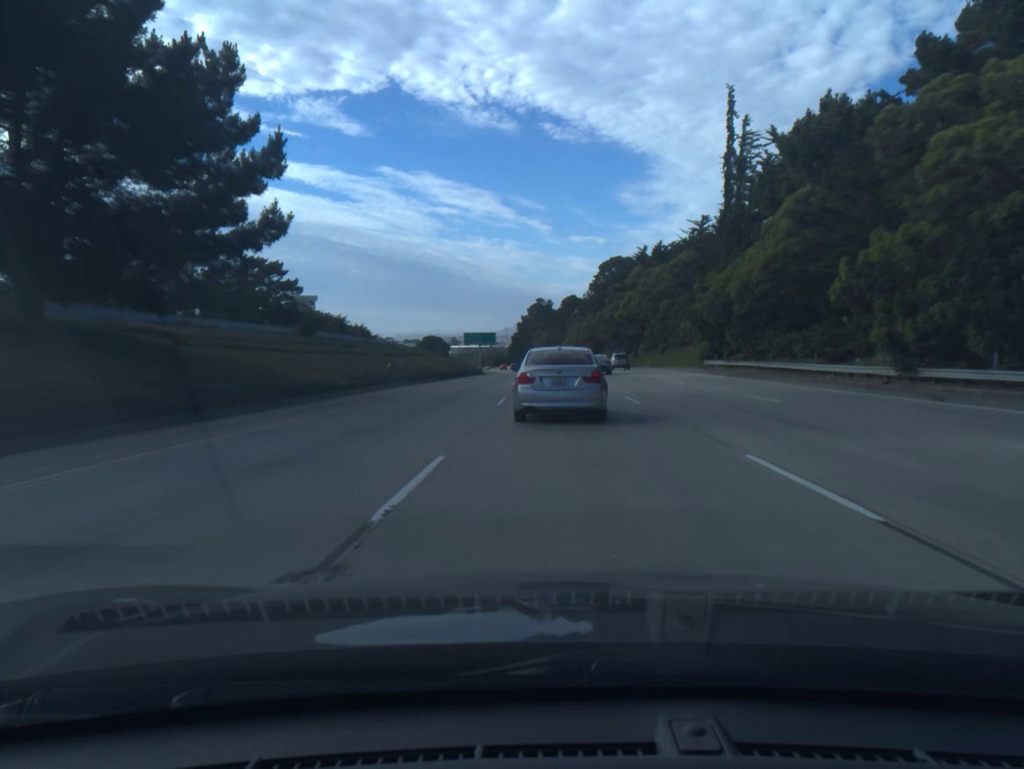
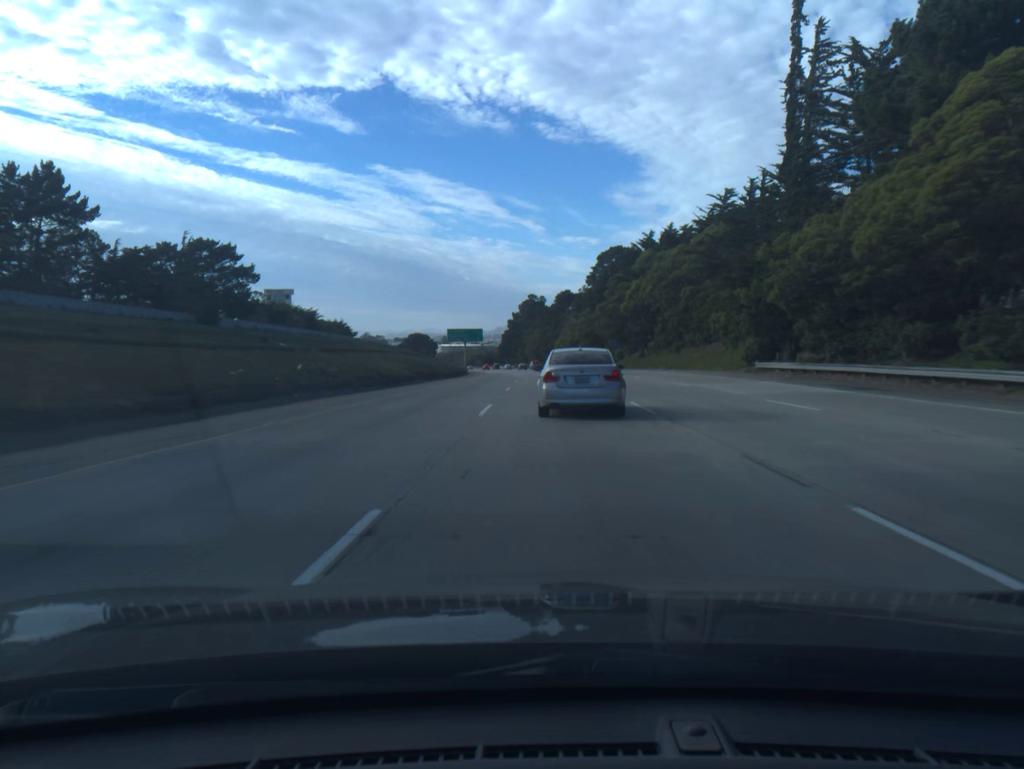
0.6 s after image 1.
(+0.1, +18.0) m; +1°
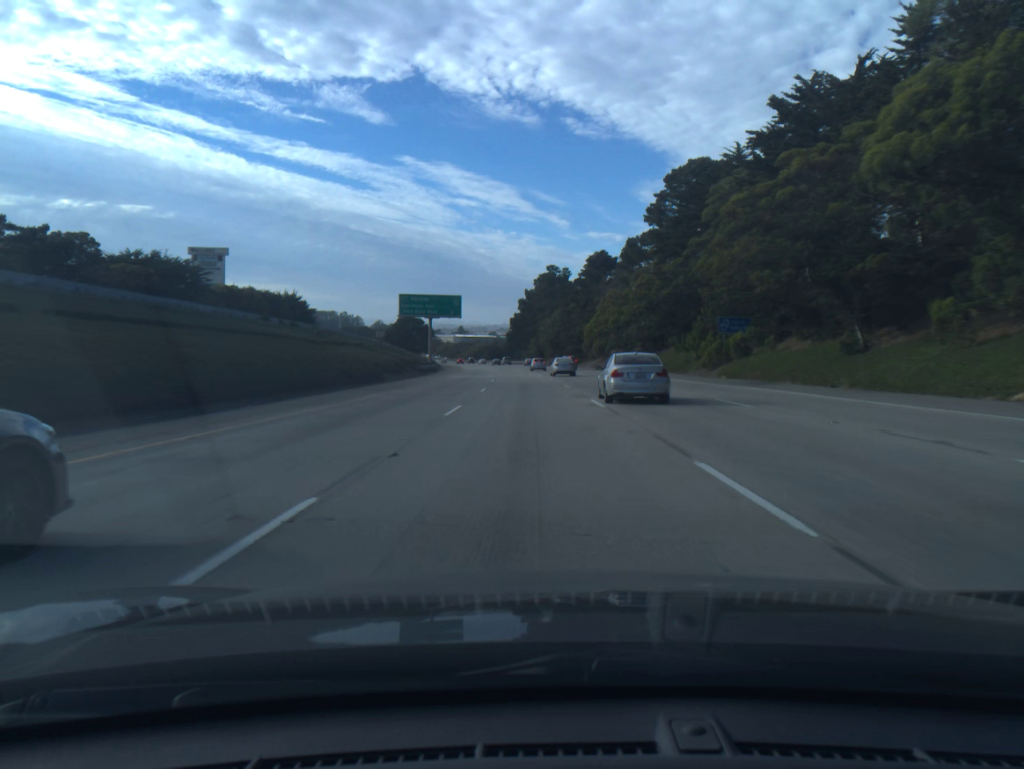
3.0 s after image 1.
(0.0, +70.3) m; -1°
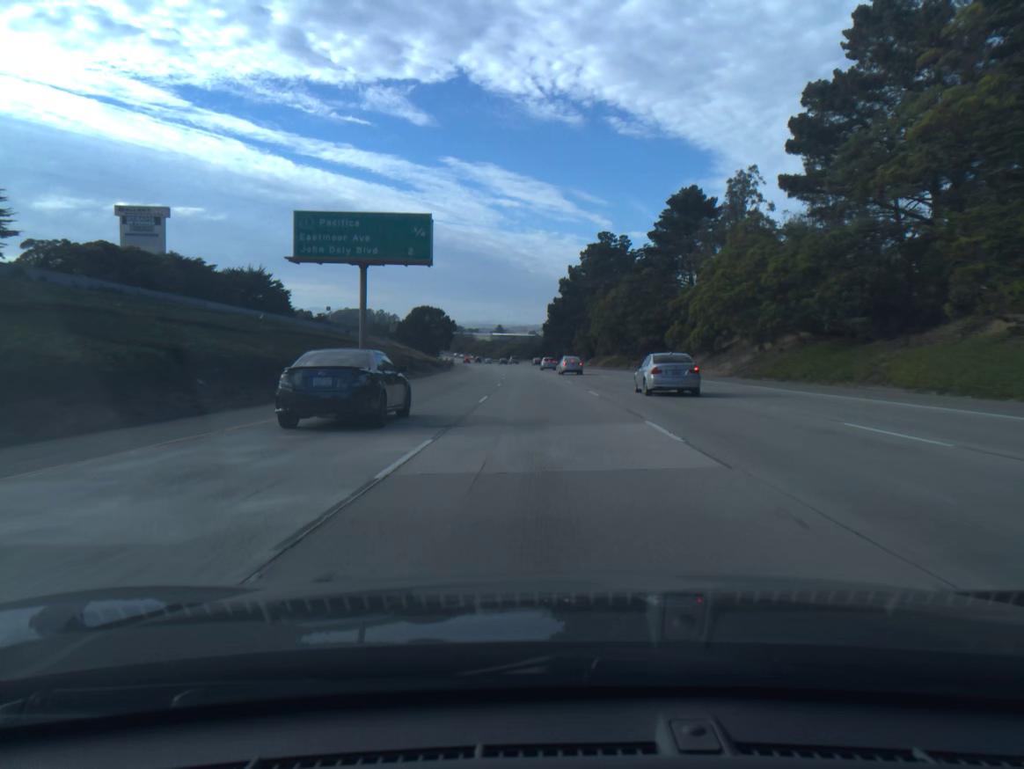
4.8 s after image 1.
(-1.5, +52.2) m; -3°
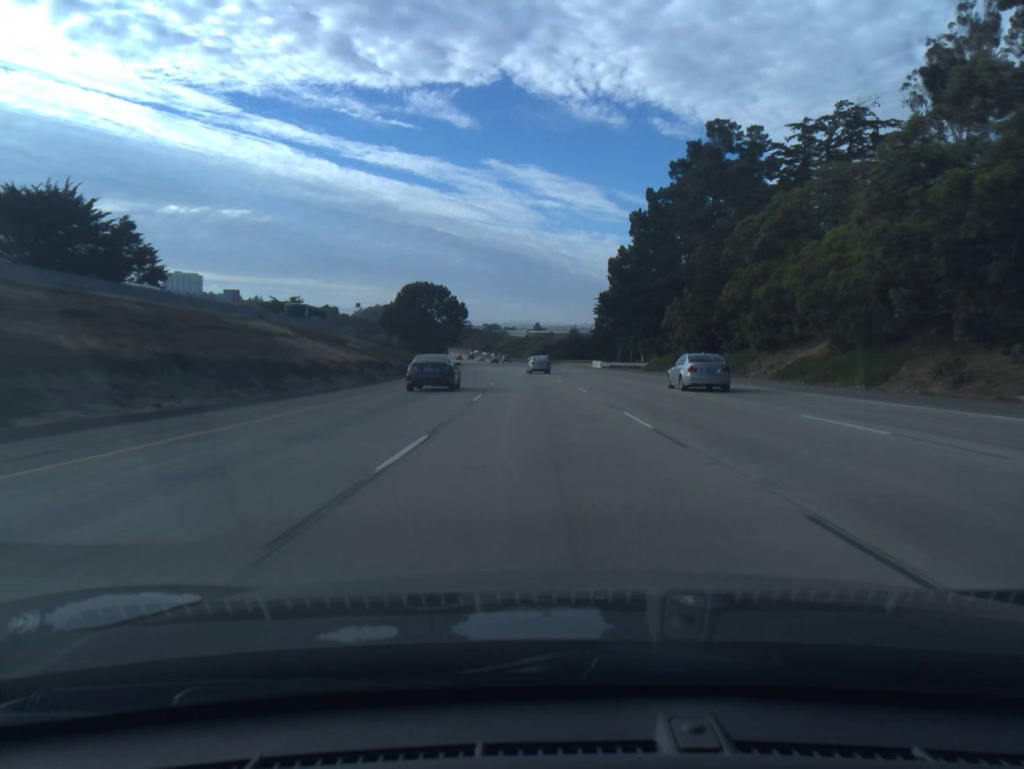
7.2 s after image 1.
(-1.6, +70.9) m; -3°
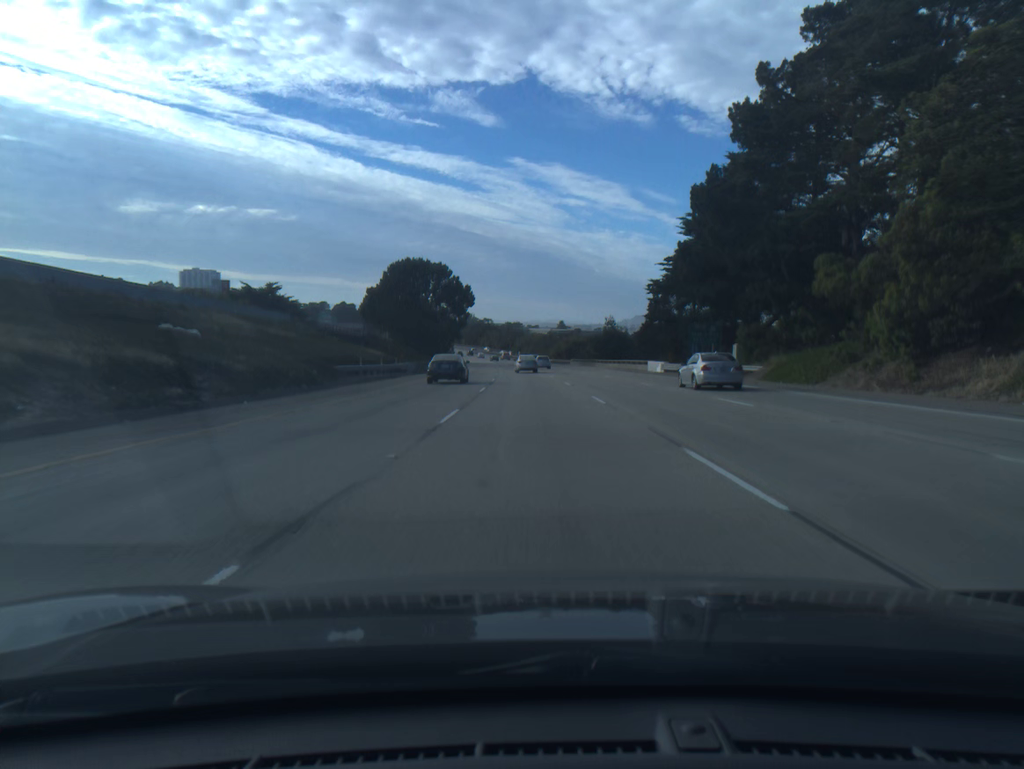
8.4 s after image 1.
(-0.6, +36.2) m; -2°
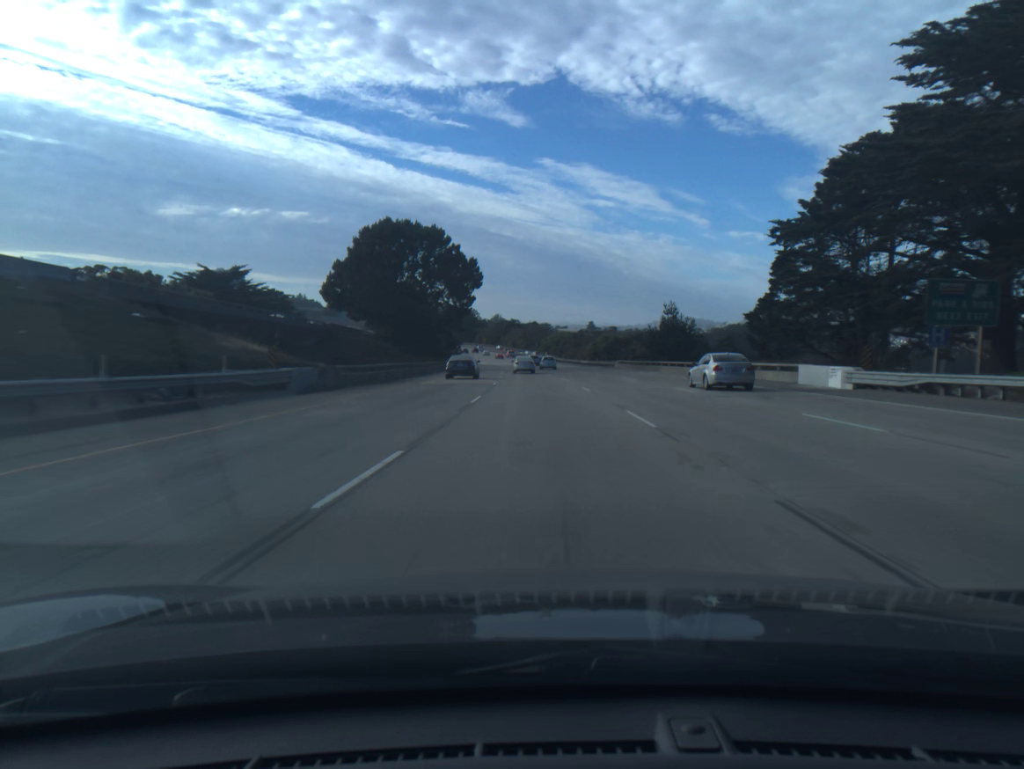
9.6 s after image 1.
(-0.6, +36.7) m; -2°
